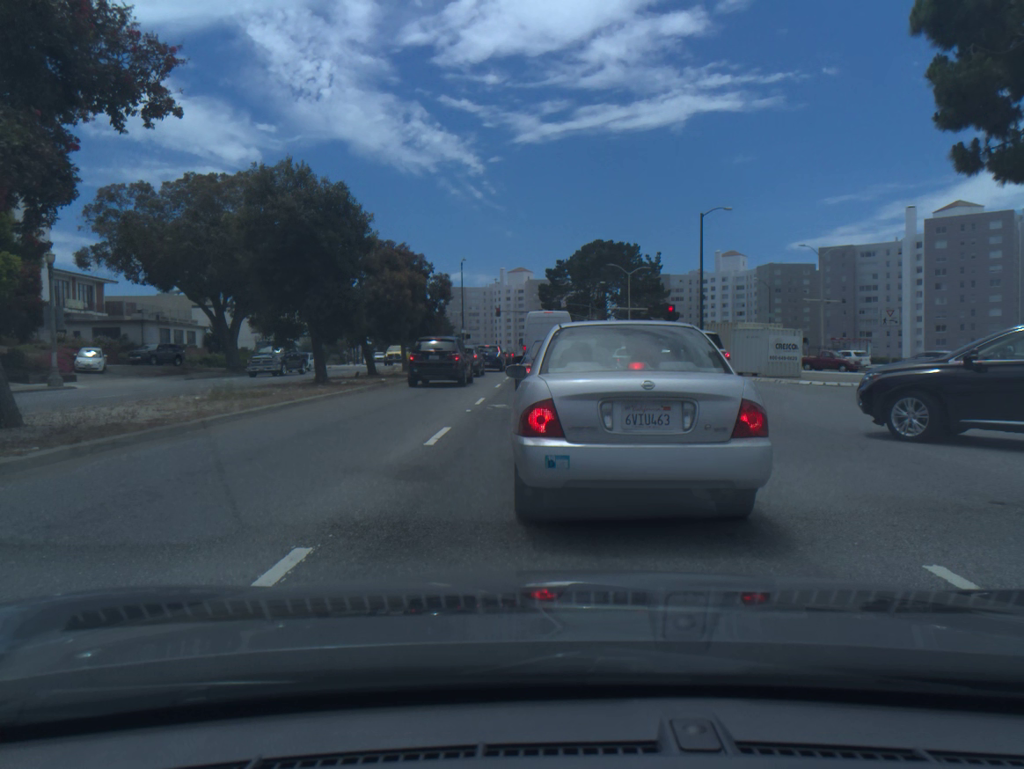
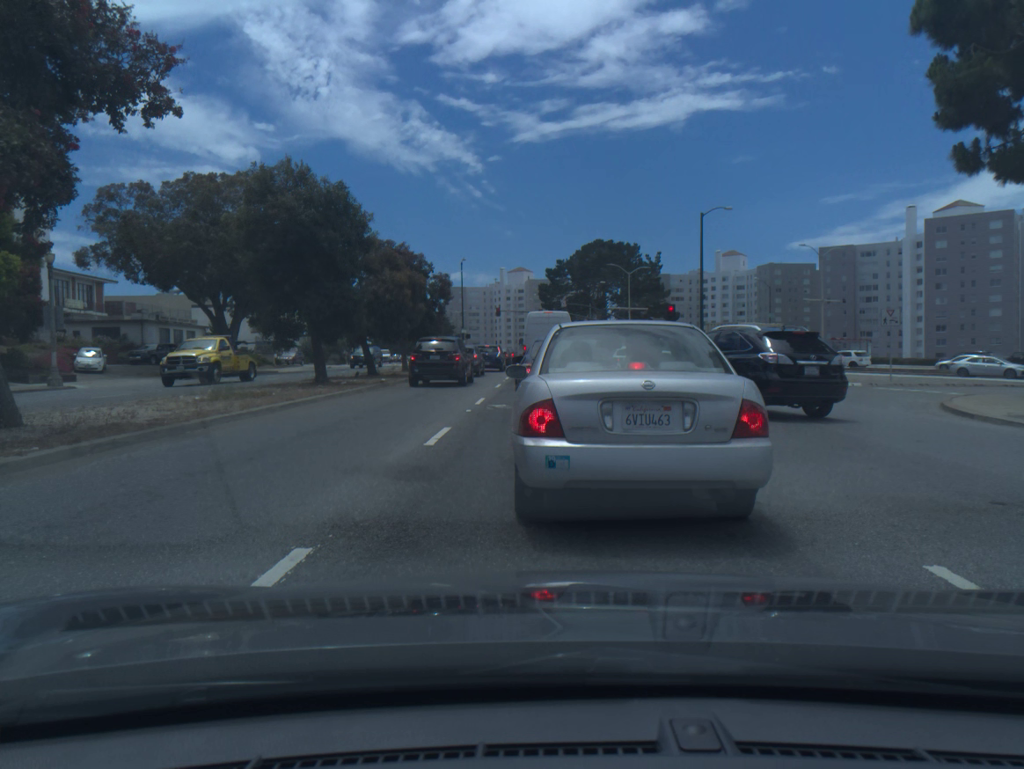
(0.0, 0.0) m; 0°
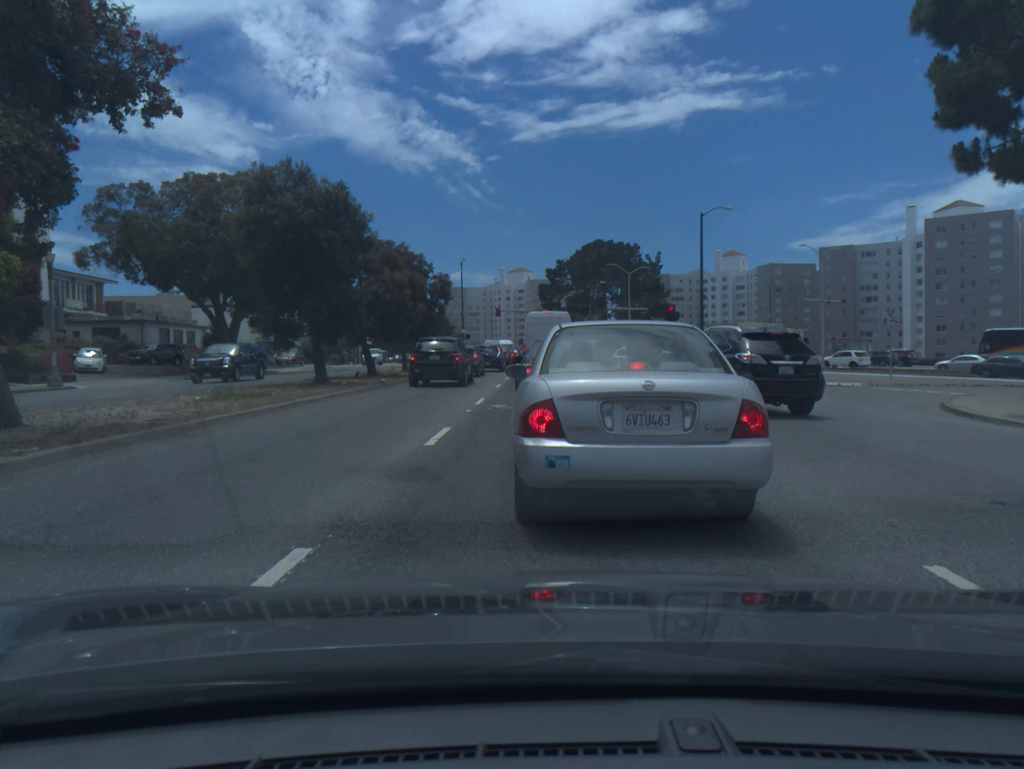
(0.0, 0.0) m; 0°
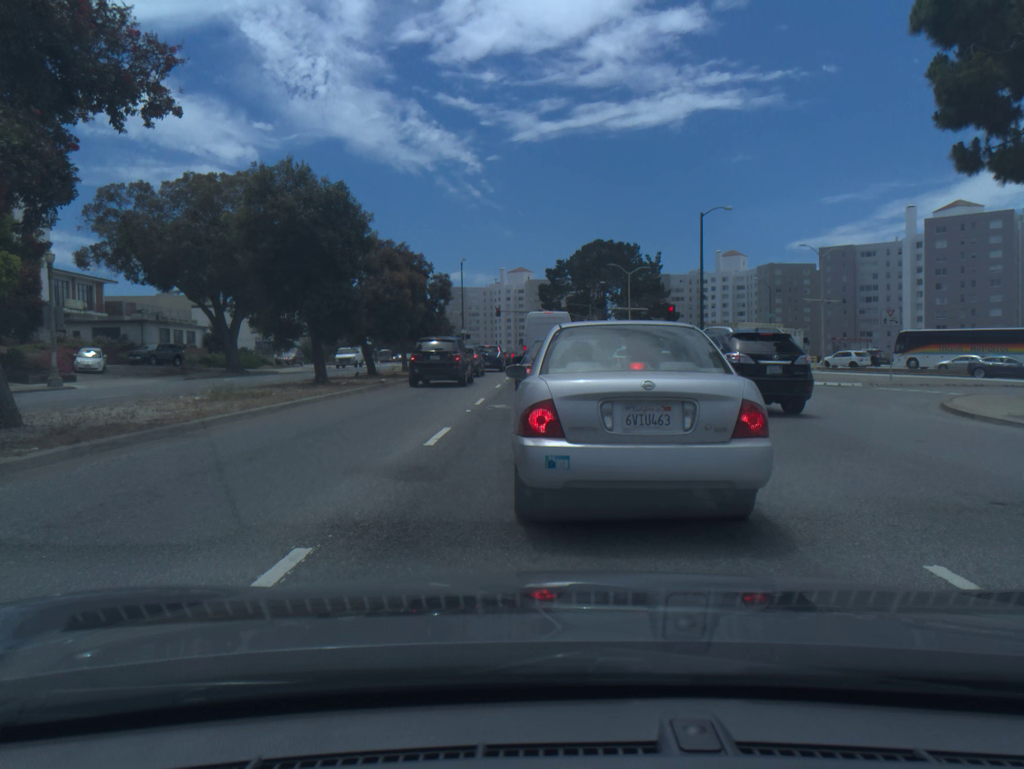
(0.0, 0.0) m; 0°
